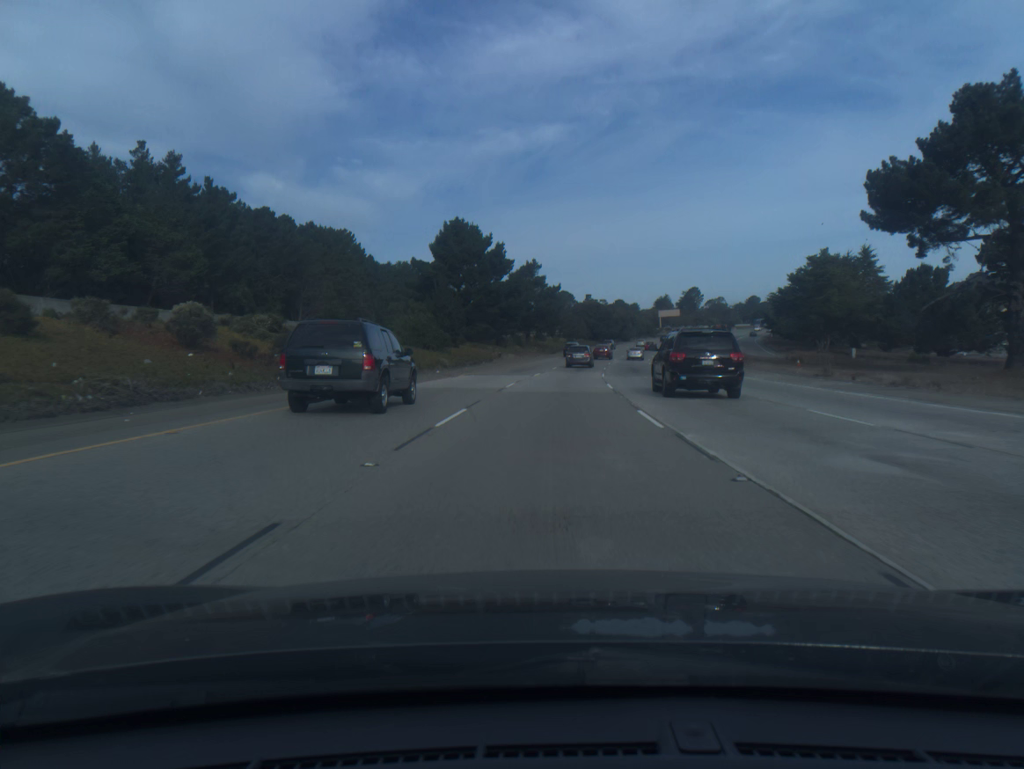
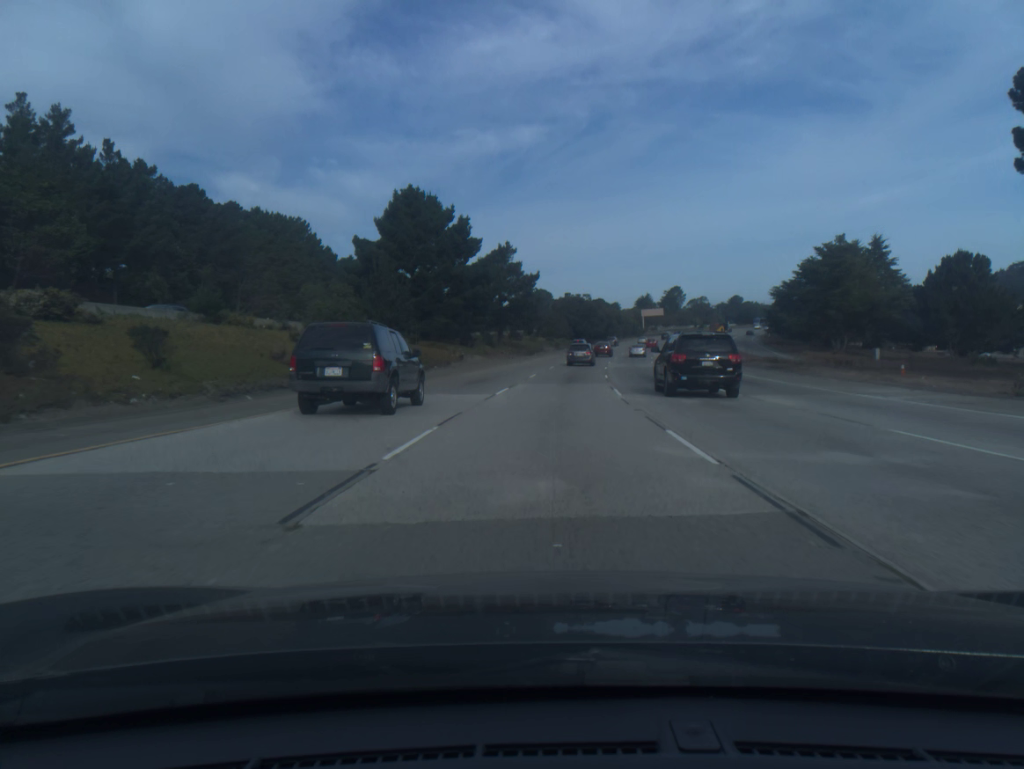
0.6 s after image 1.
(+0.2, +18.7) m; +2°
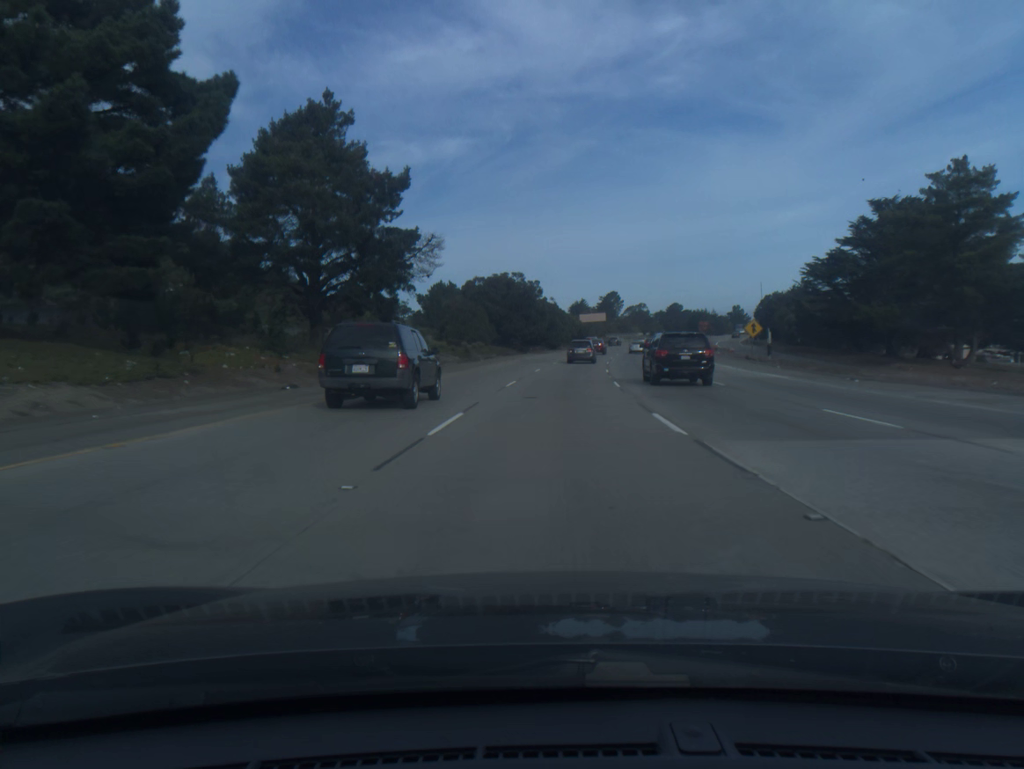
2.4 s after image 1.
(+2.5, +55.5) m; +5°
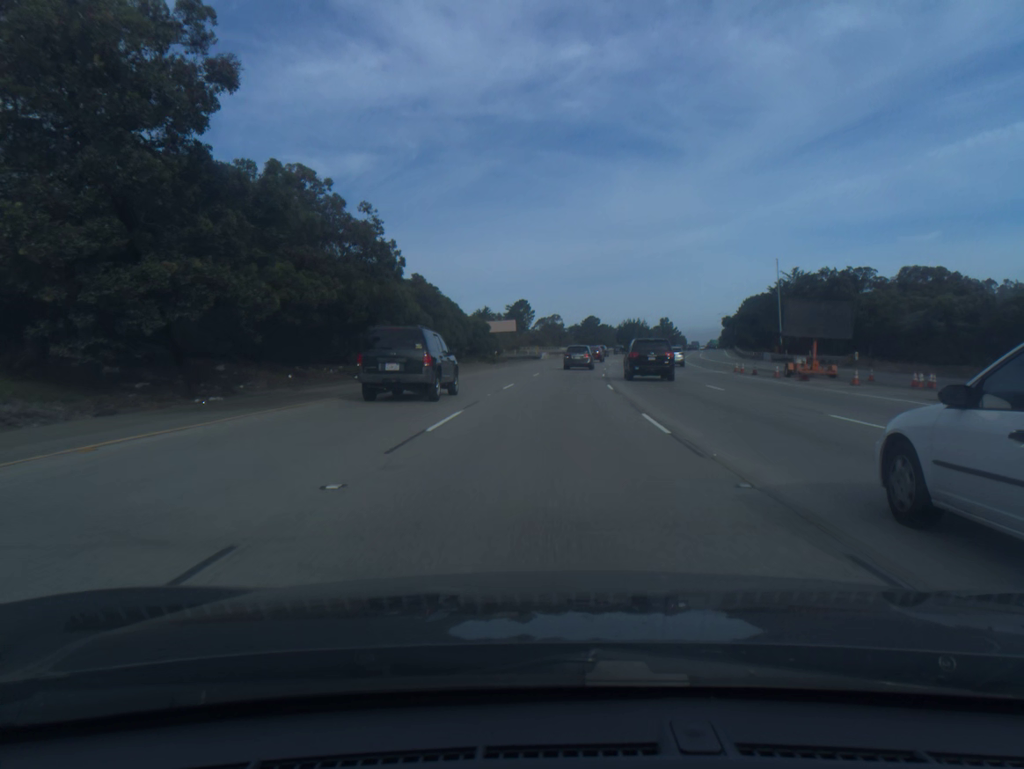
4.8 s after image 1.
(+4.5, +72.4) m; +7°
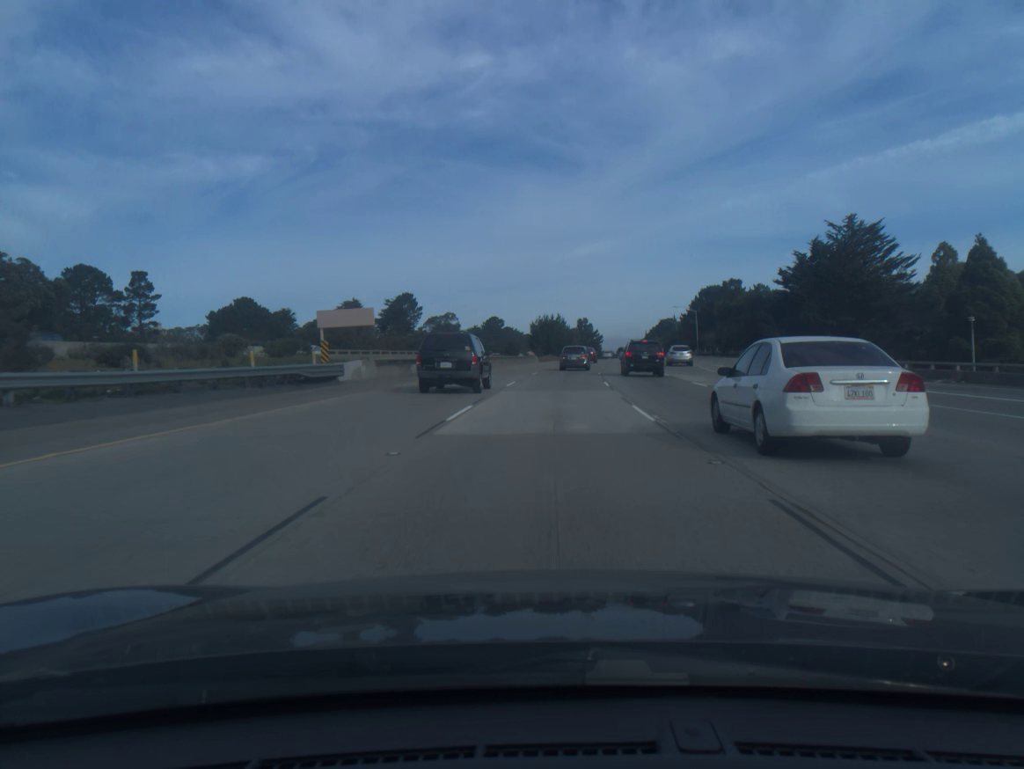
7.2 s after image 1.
(+4.1, +70.7) m; +7°
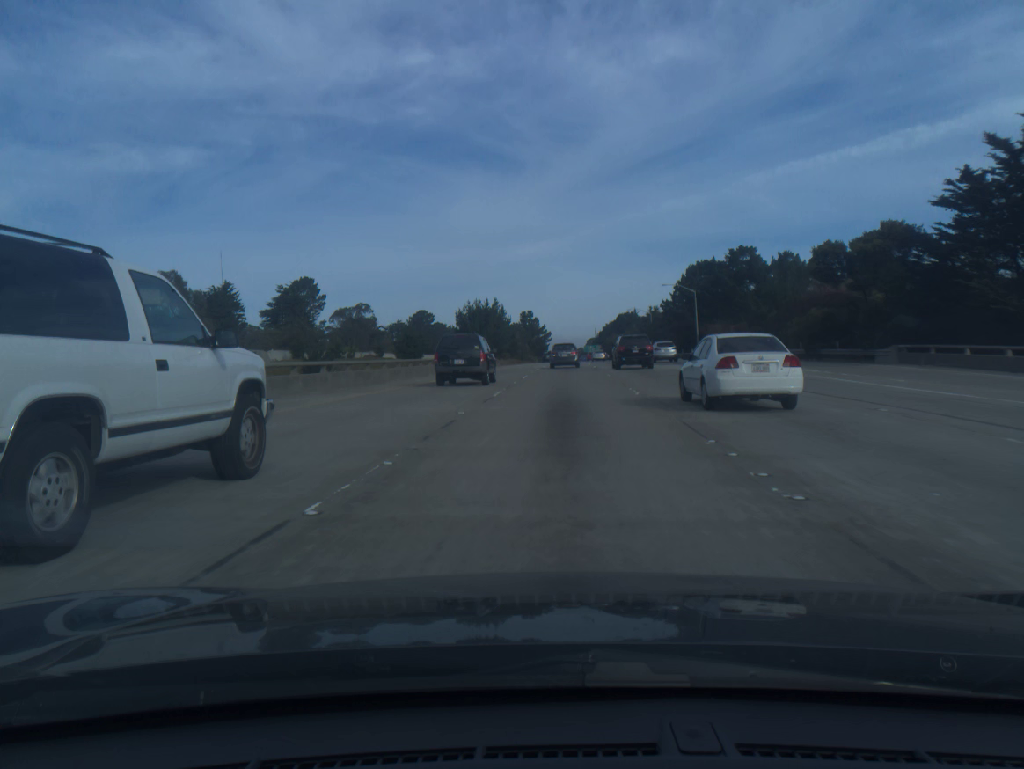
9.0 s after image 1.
(+2.0, +51.9) m; +4°
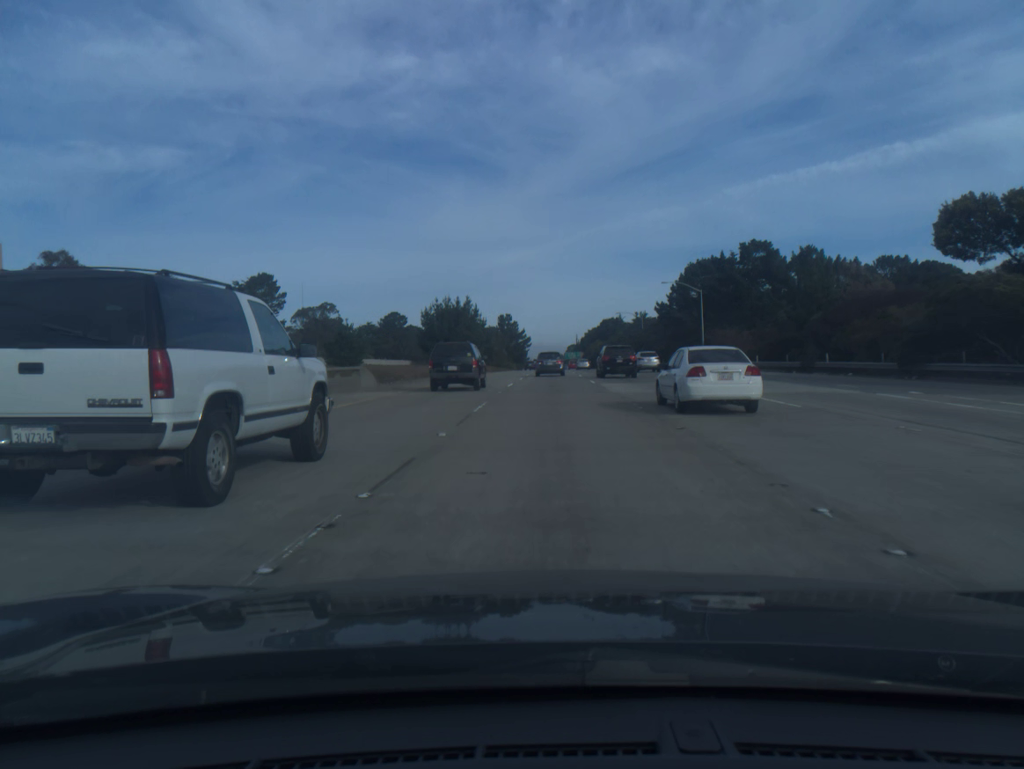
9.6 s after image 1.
(+0.2, +17.2) m; +1°
